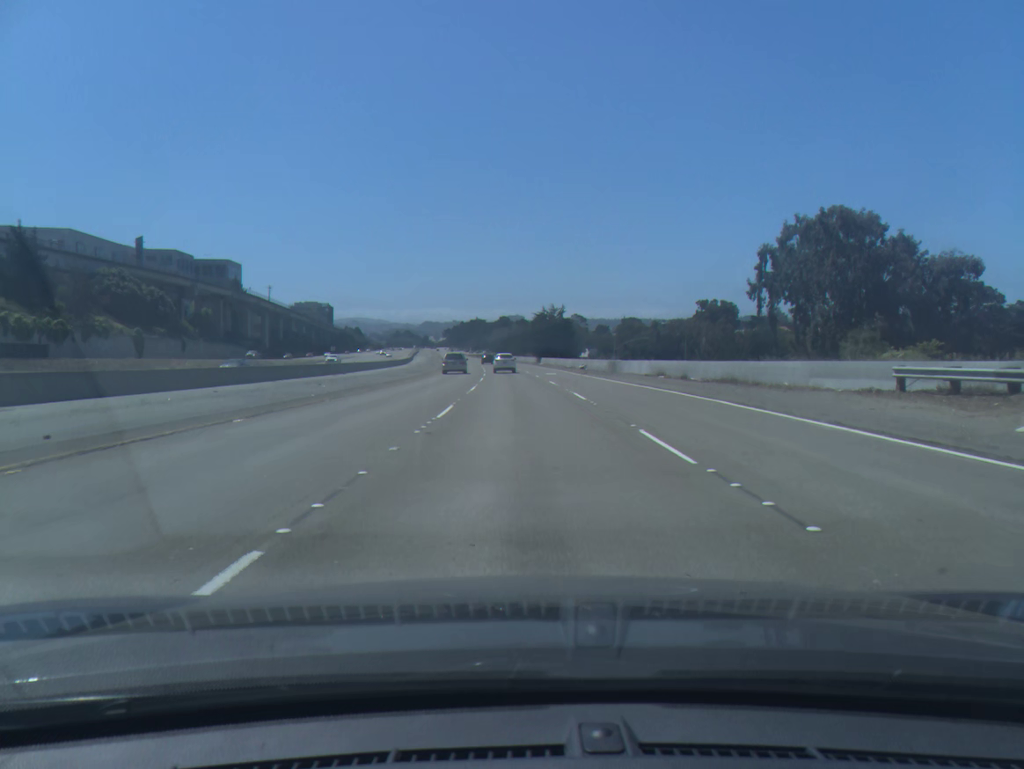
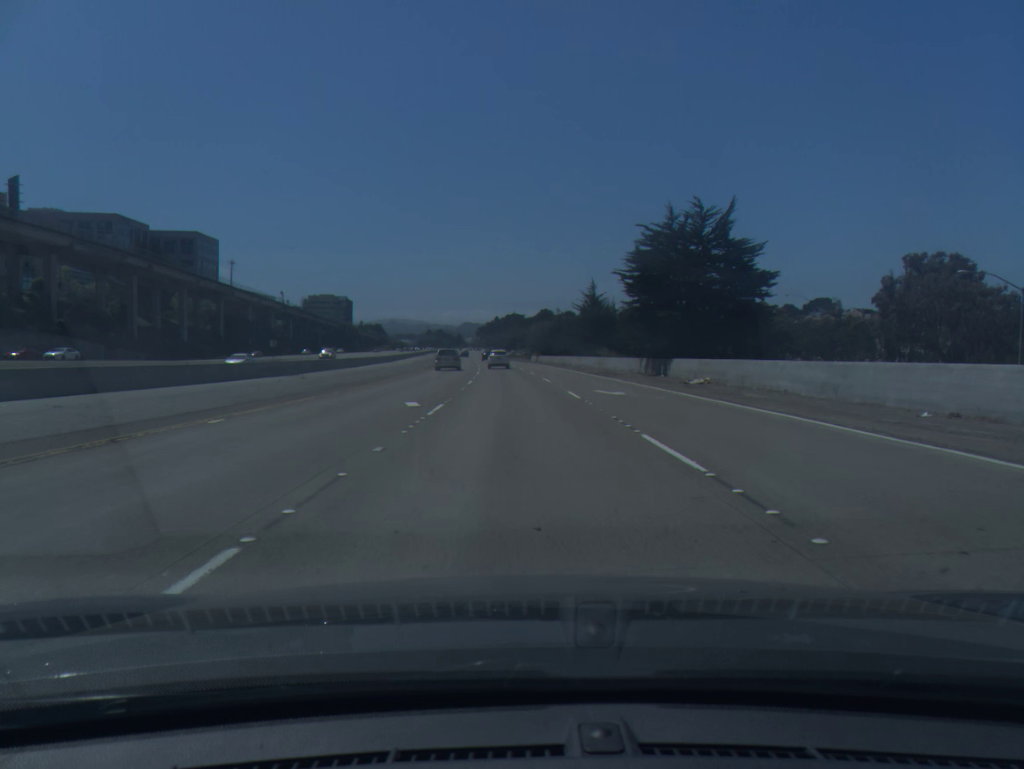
(-1.9, +87.4) m; -3°
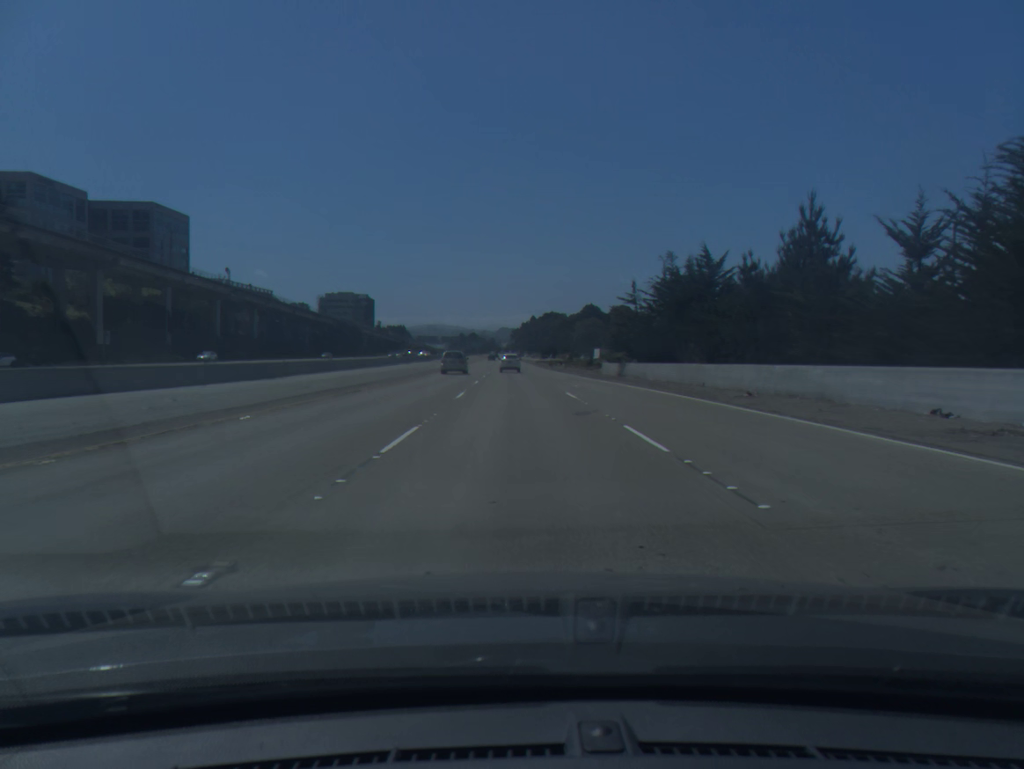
(-1.9, +71.1) m; -3°
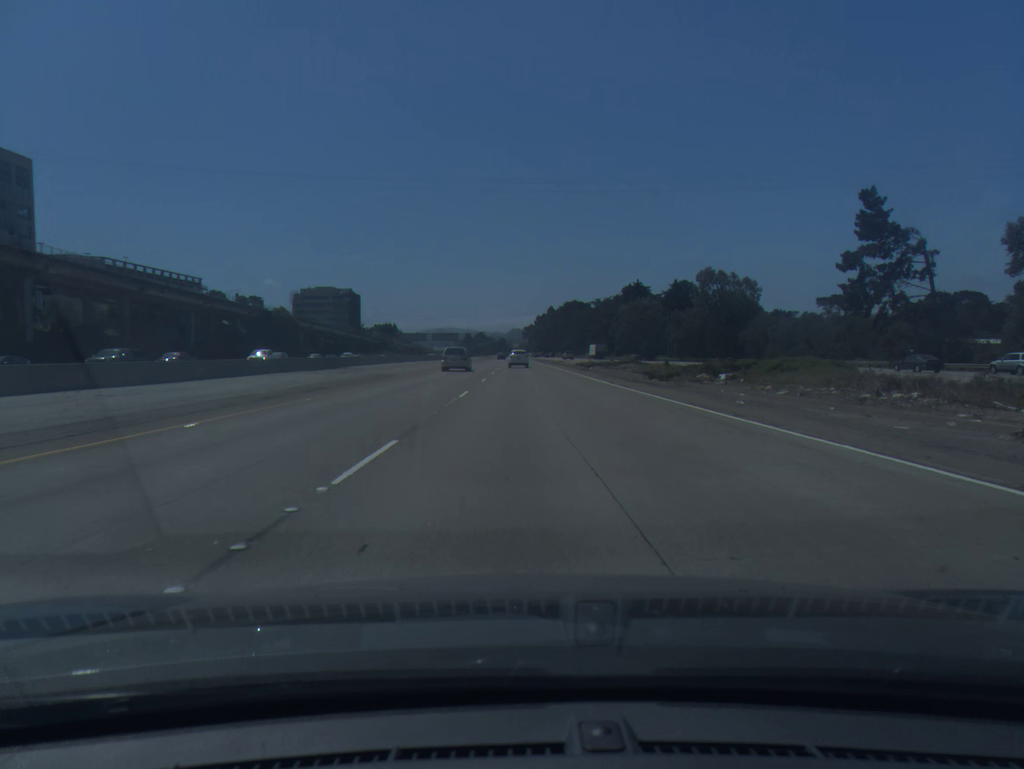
(-1.2, +90.1) m; -1°
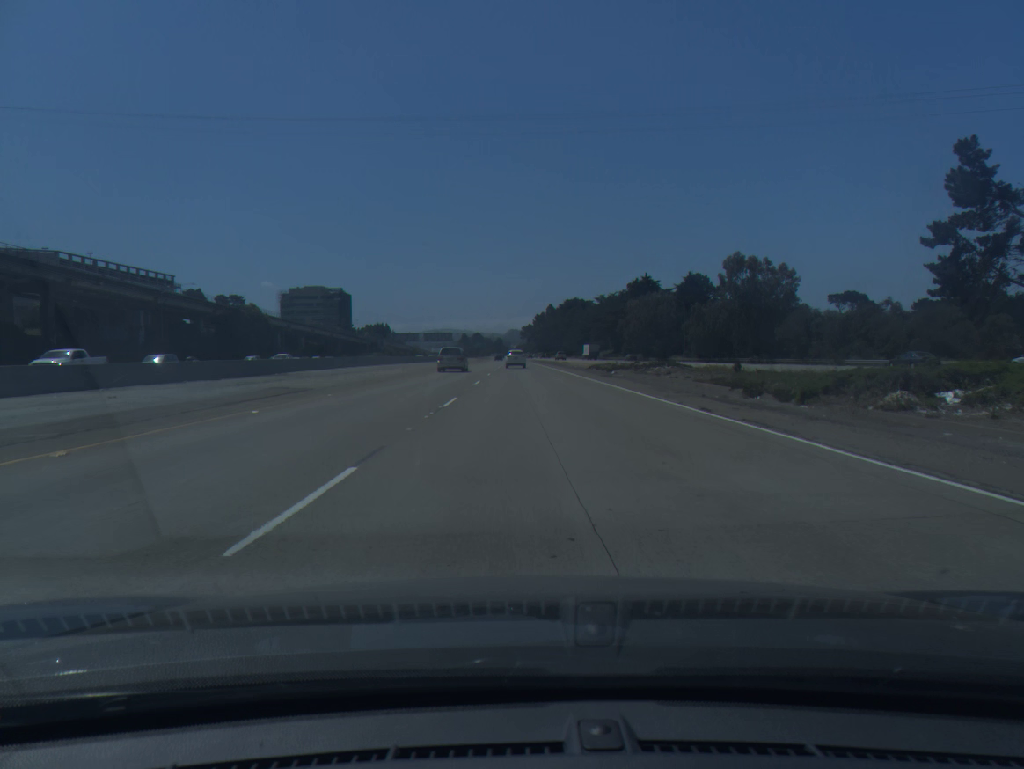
(0.0, +18.2) m; 0°
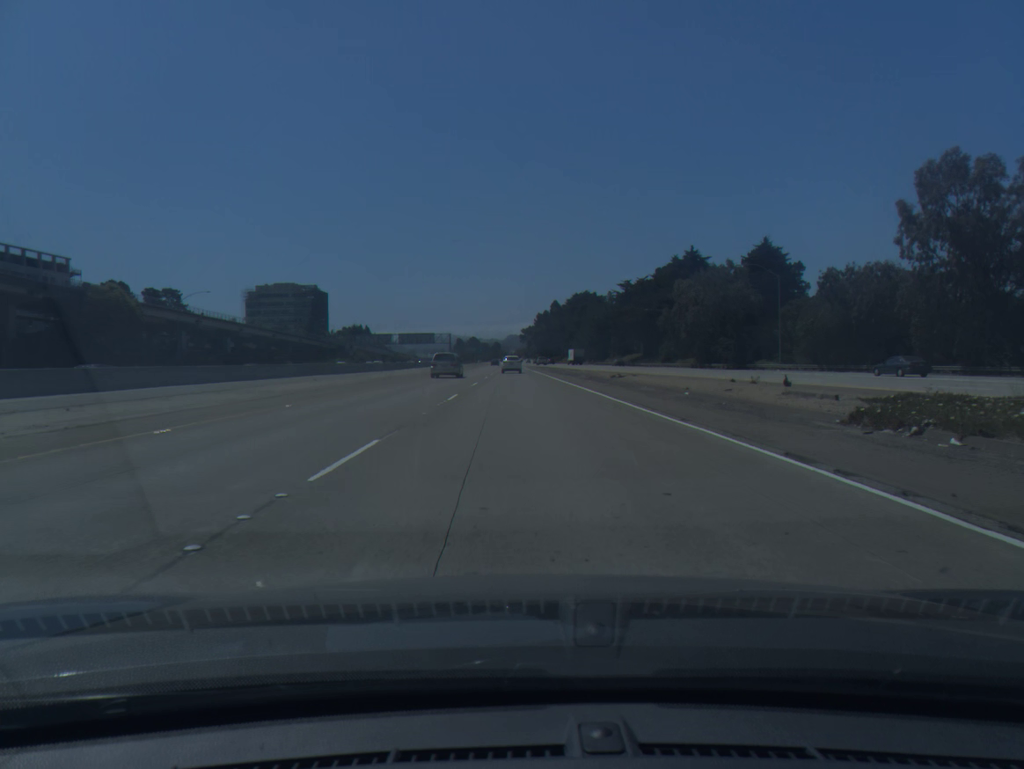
(+0.1, +54.7) m; 0°
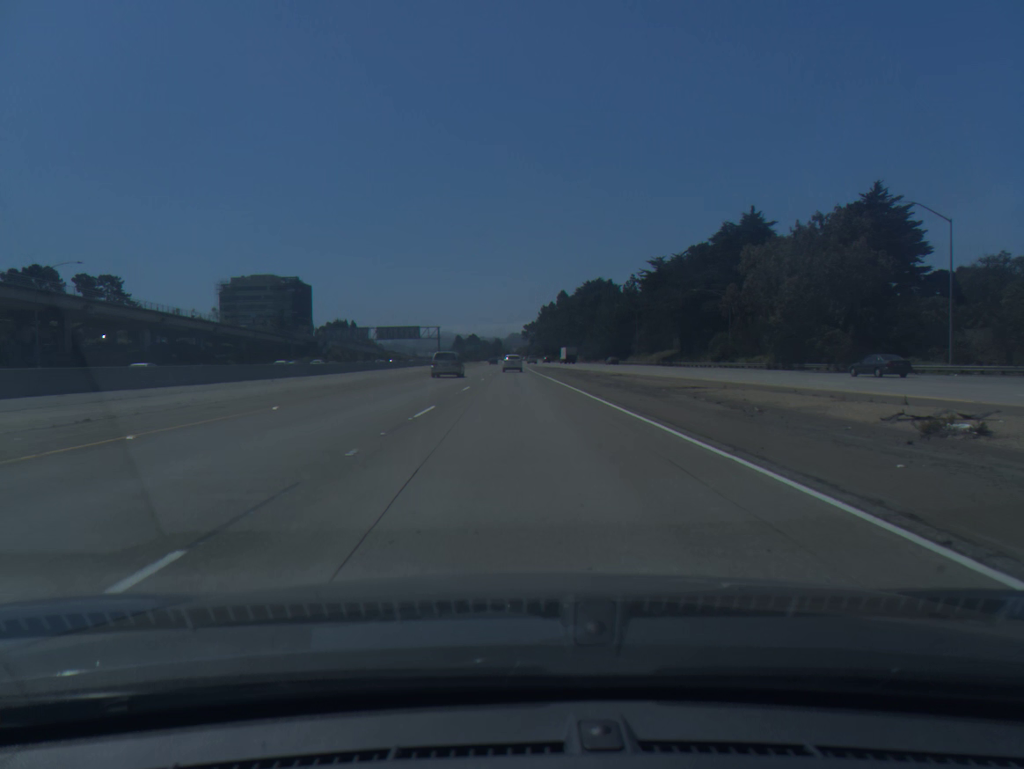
(0.0, +36.6) m; 0°
